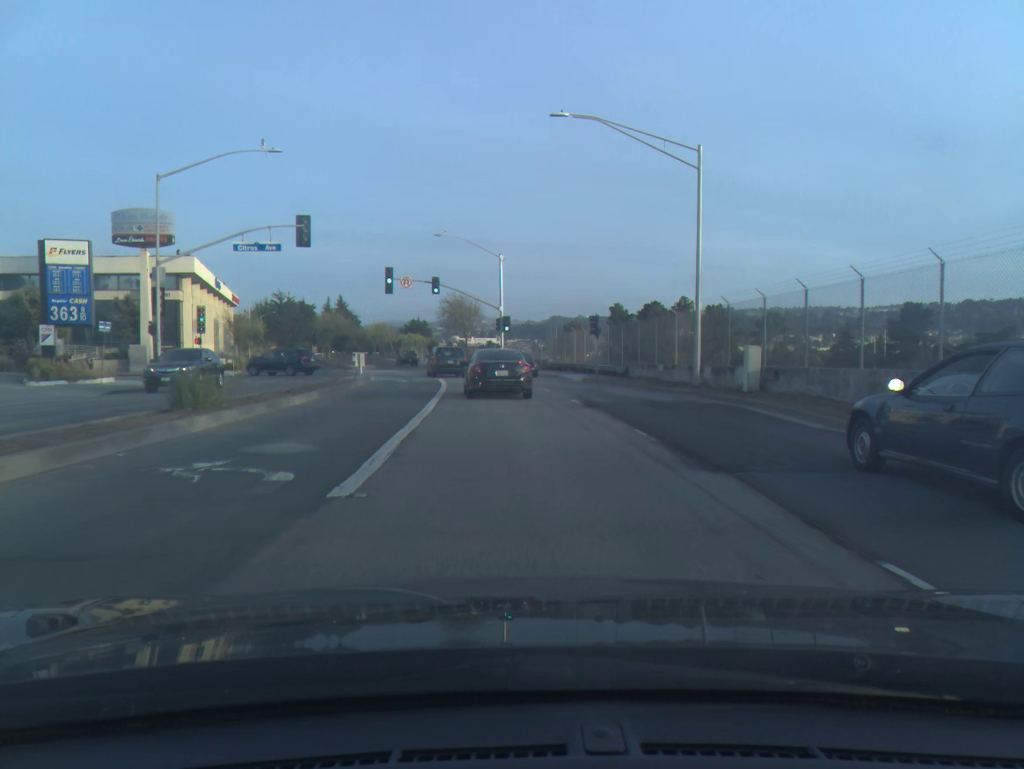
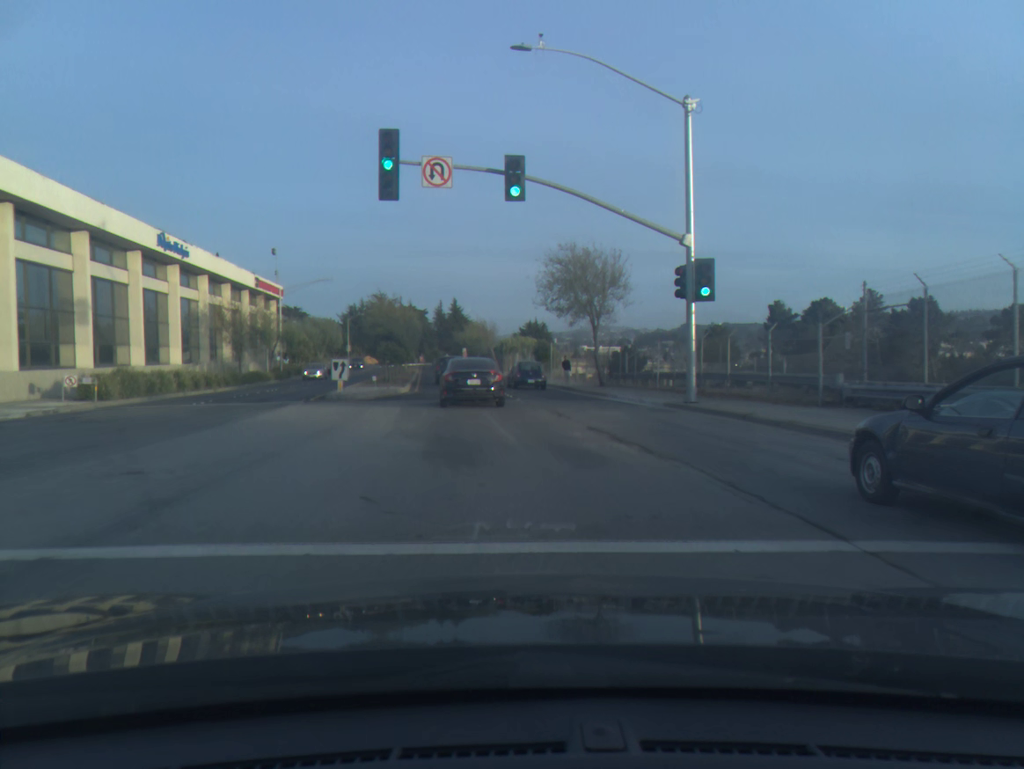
(-2.7, +39.1) m; -10°
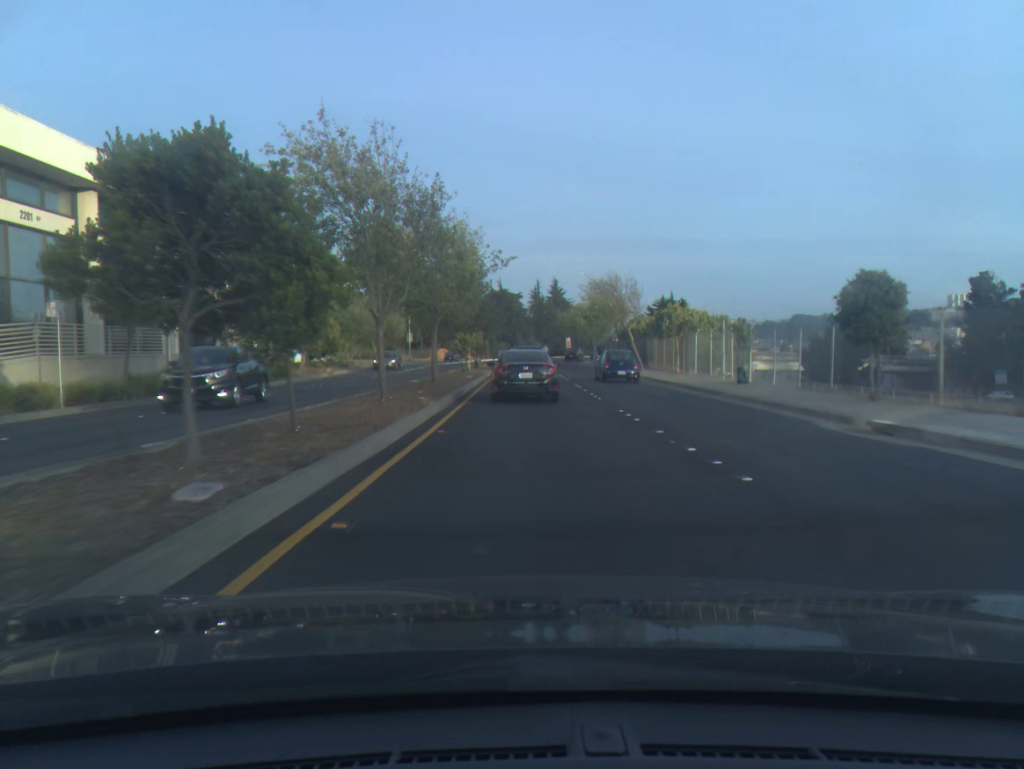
(-3.9, +43.7) m; -7°
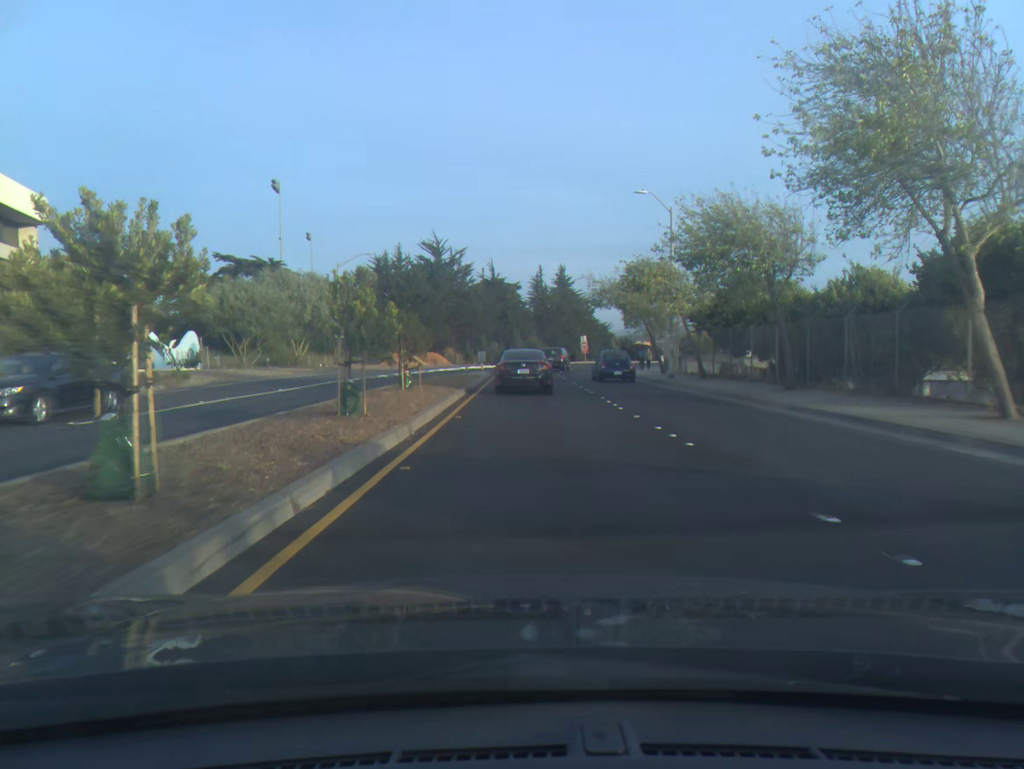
(0.0, +40.4) m; 0°
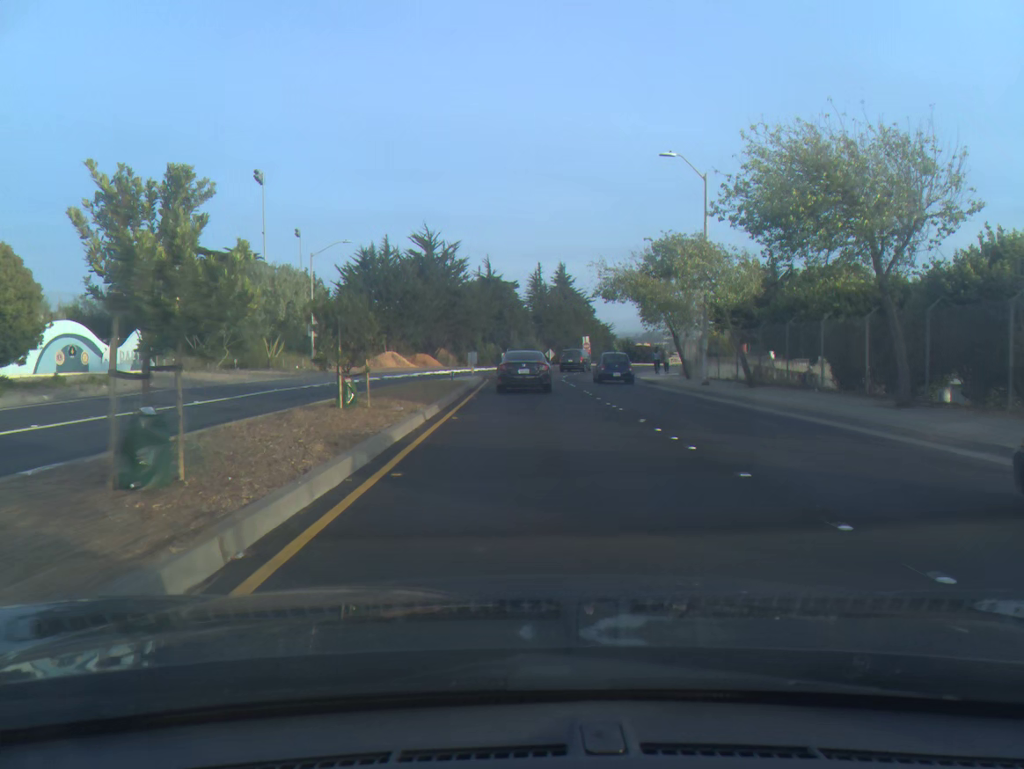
(0.0, +7.5) m; 0°
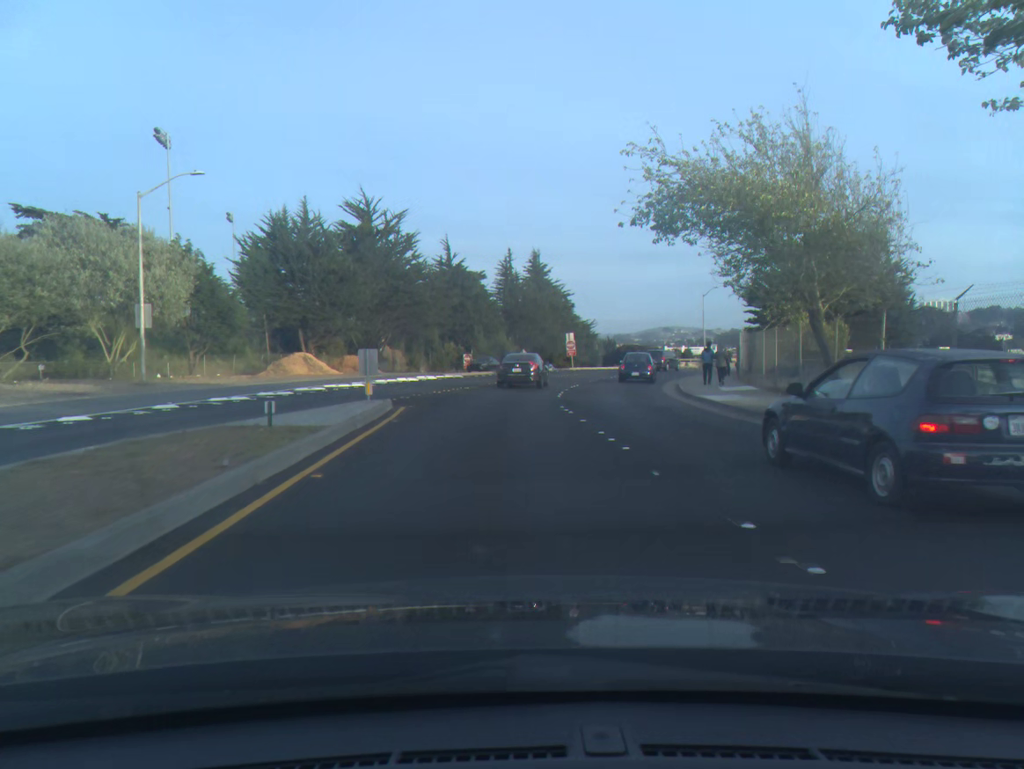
(+0.4, +21.4) m; +2°
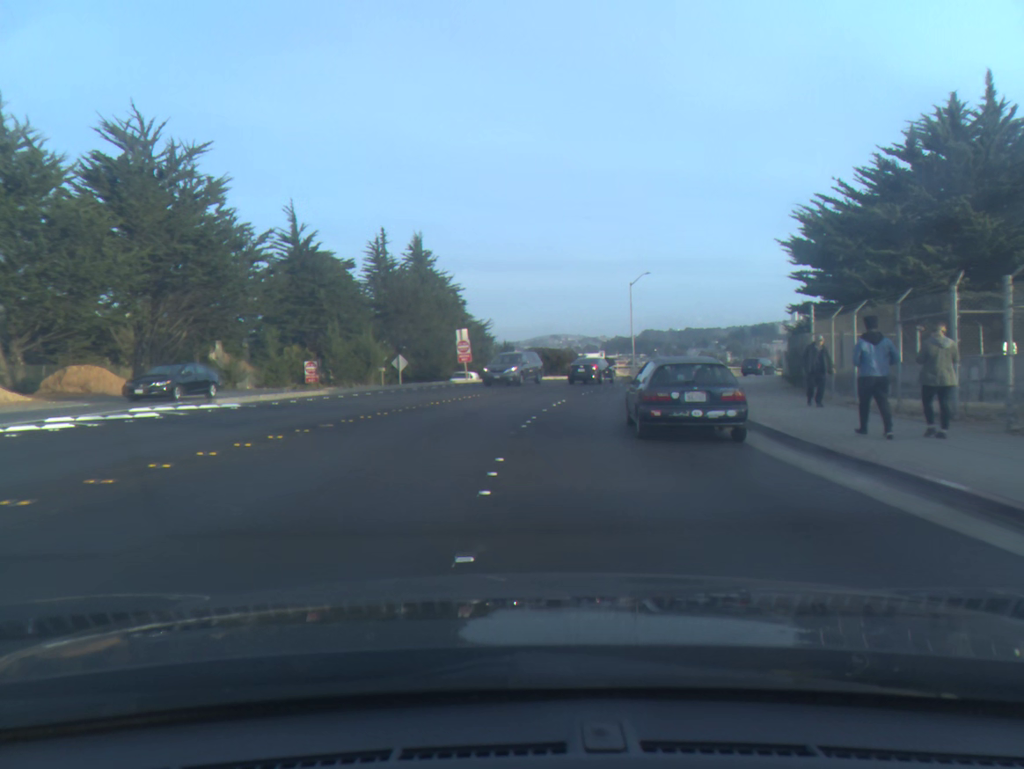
(+1.4, +24.7) m; +9°
